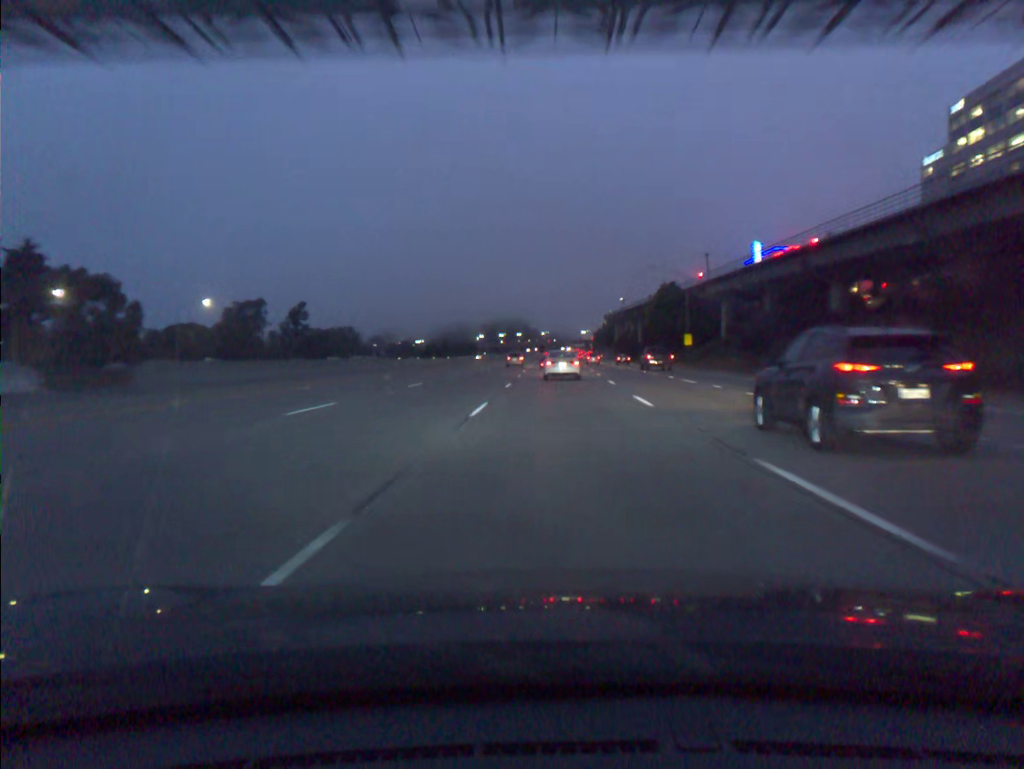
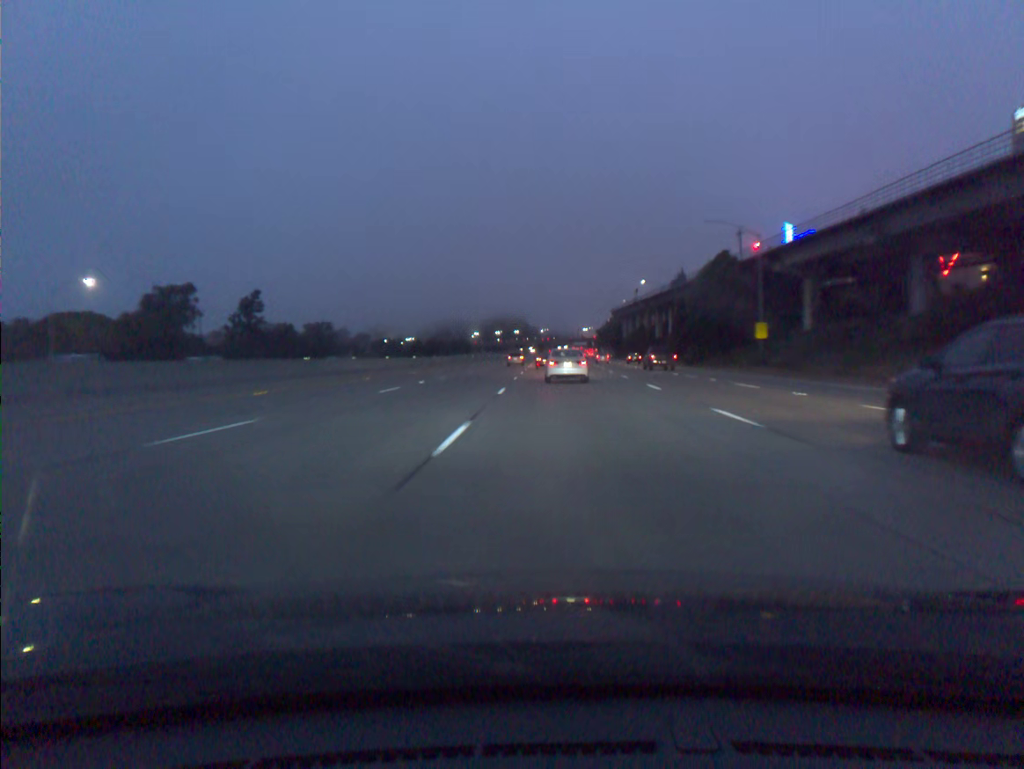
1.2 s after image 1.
(0.0, +34.7) m; 0°
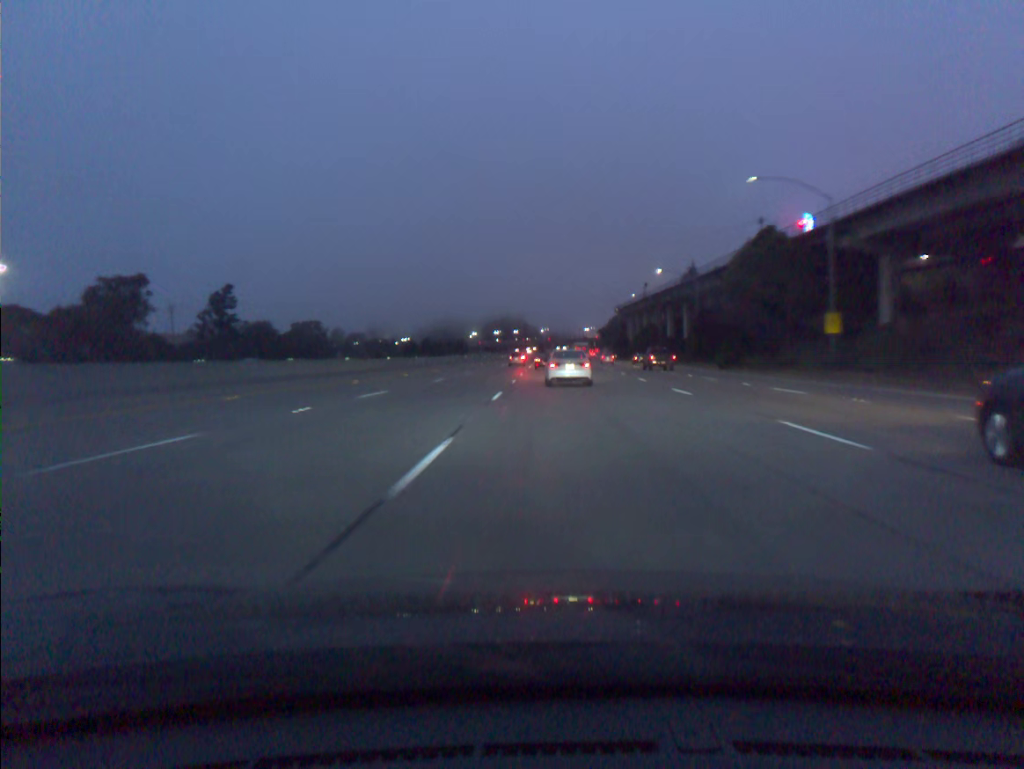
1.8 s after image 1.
(0.0, +17.2) m; 0°
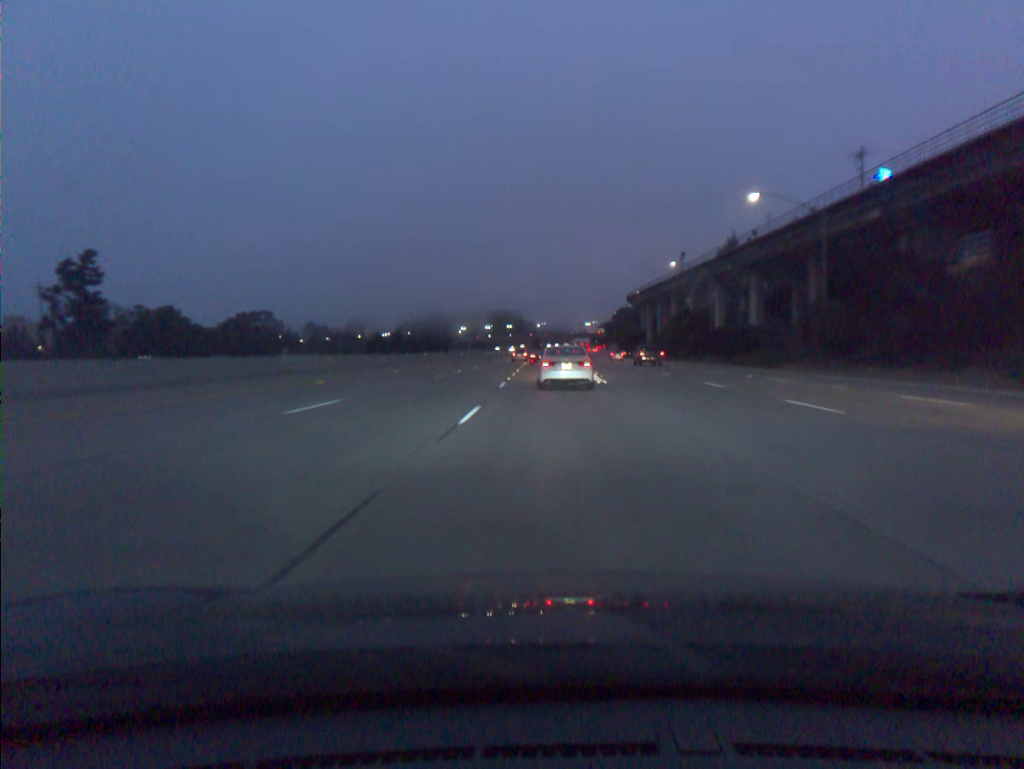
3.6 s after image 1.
(+0.1, +50.2) m; 0°
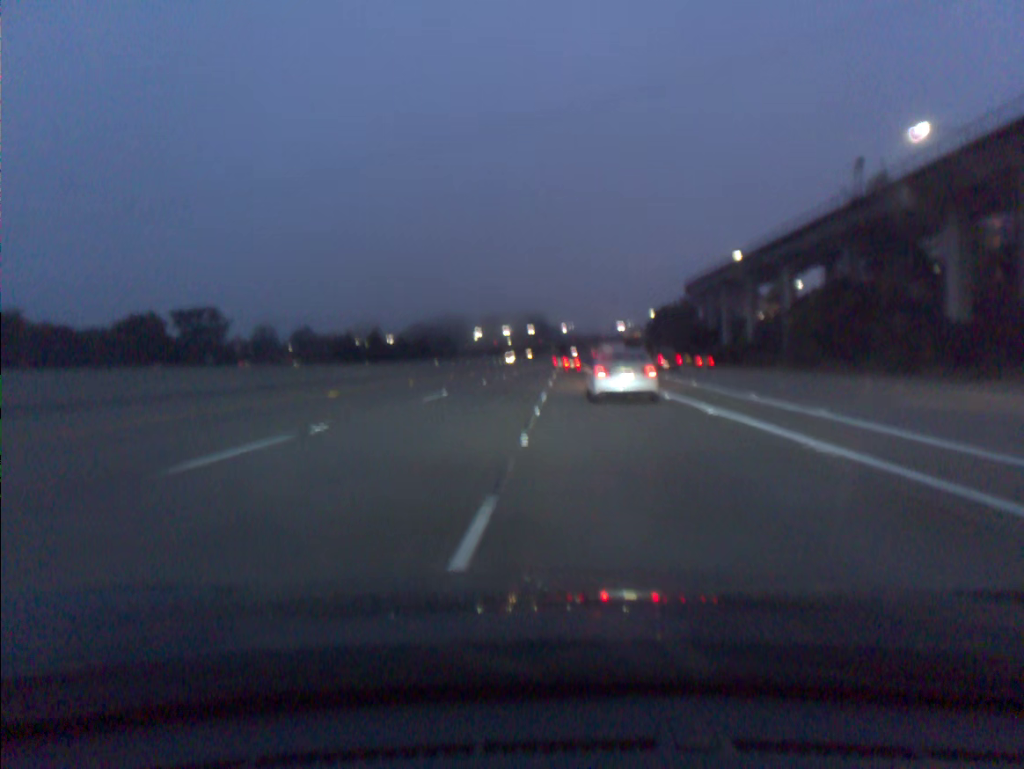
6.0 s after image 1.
(-1.0, +65.4) m; -2°
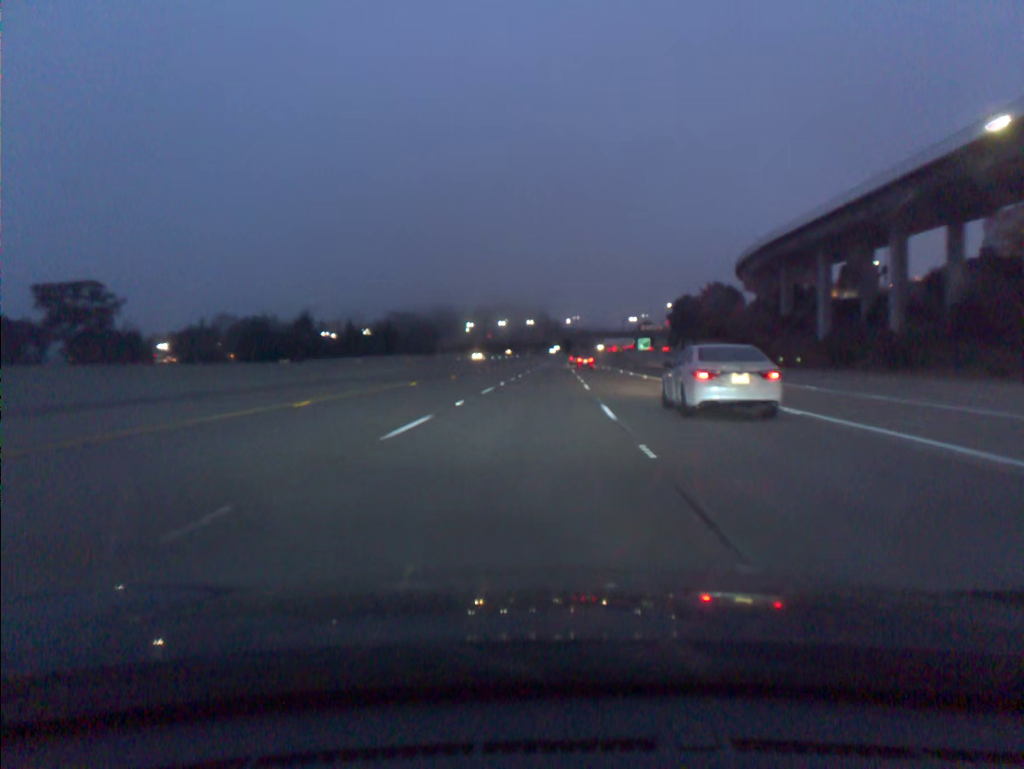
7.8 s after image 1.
(-0.2, +51.5) m; 0°
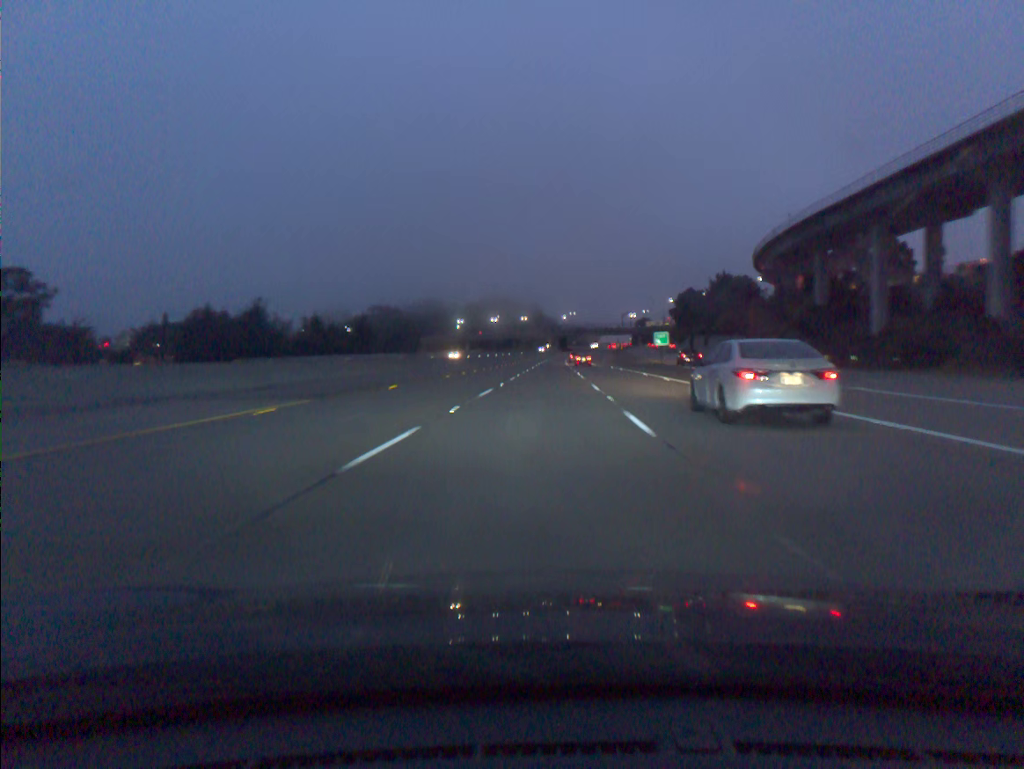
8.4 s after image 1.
(+0.1, +17.5) m; 0°
